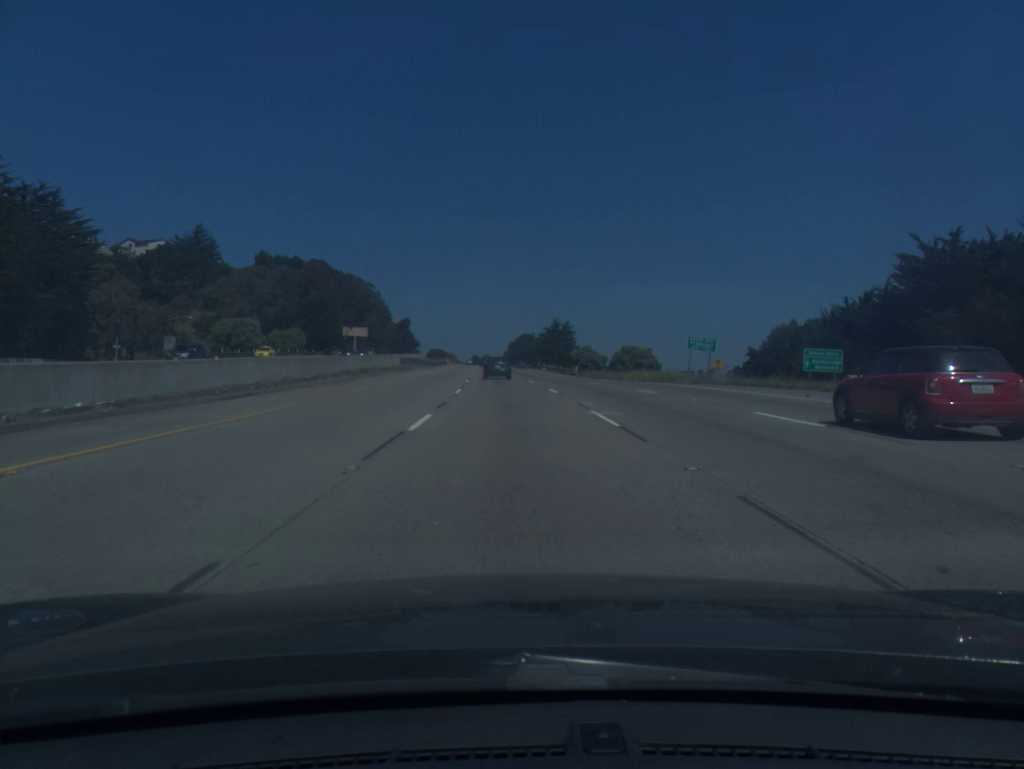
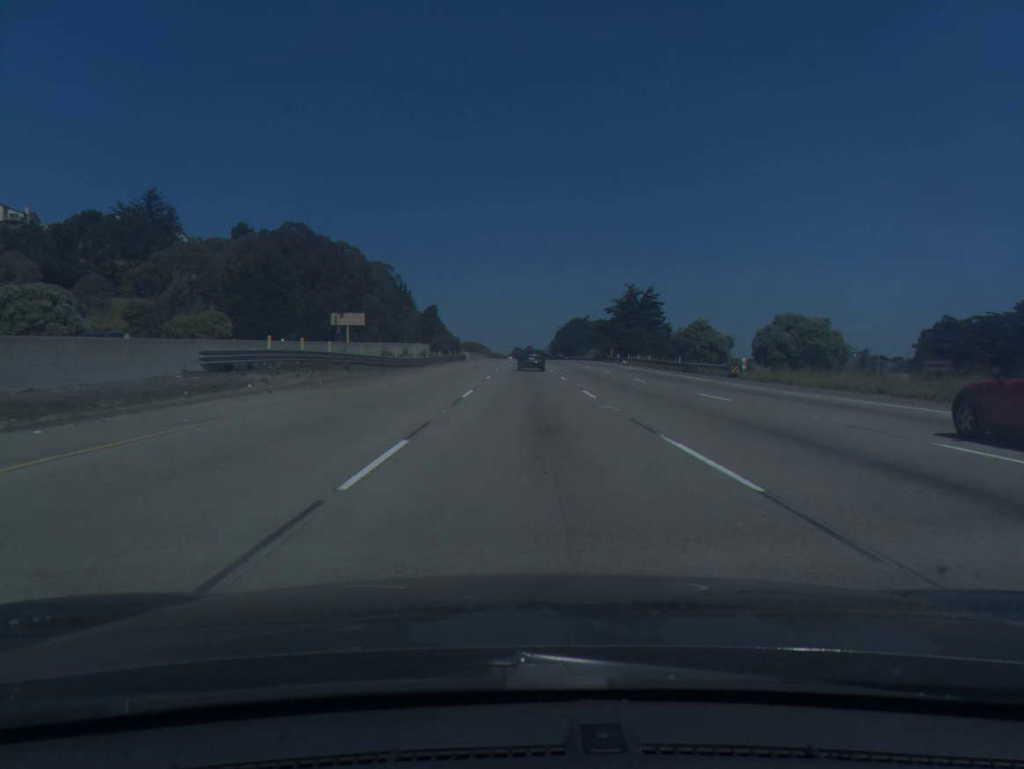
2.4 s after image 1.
(-2.3, +65.1) m; -3°
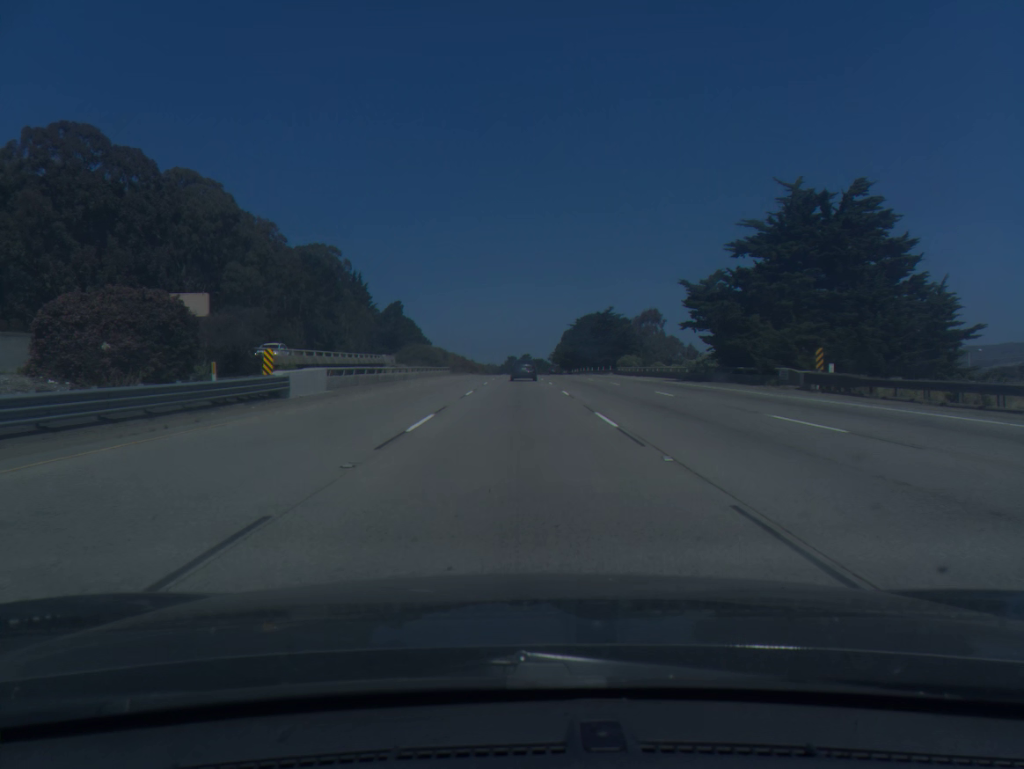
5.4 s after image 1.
(+0.5, +81.0) m; 0°
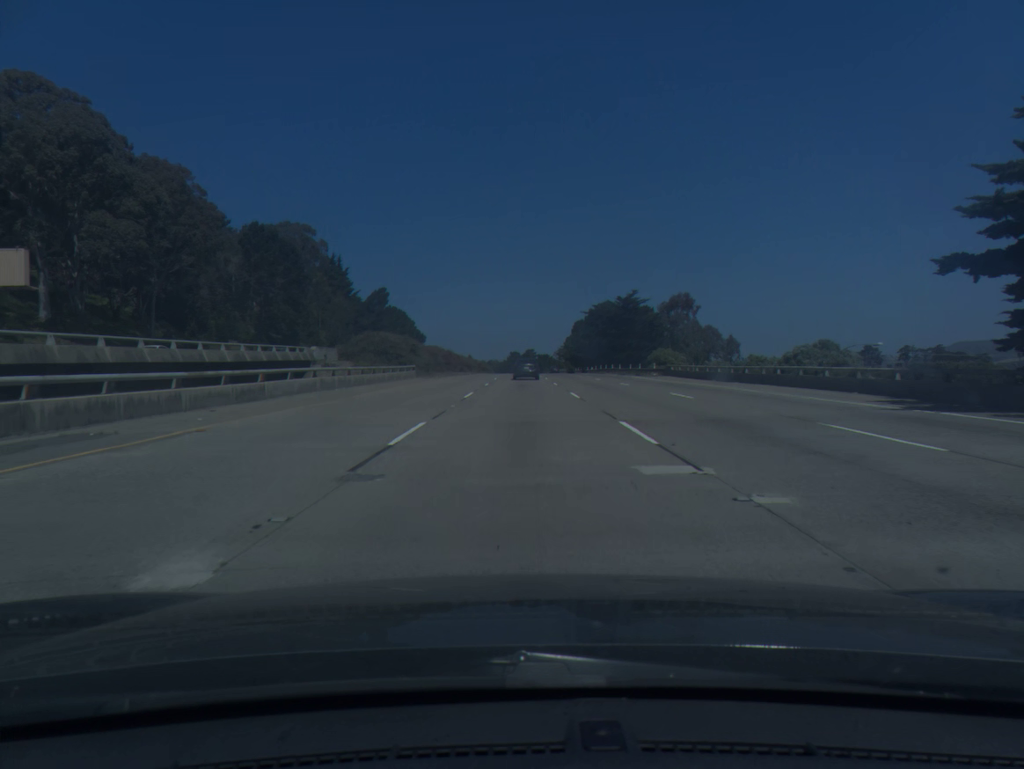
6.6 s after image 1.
(-0.1, +32.1) m; 0°
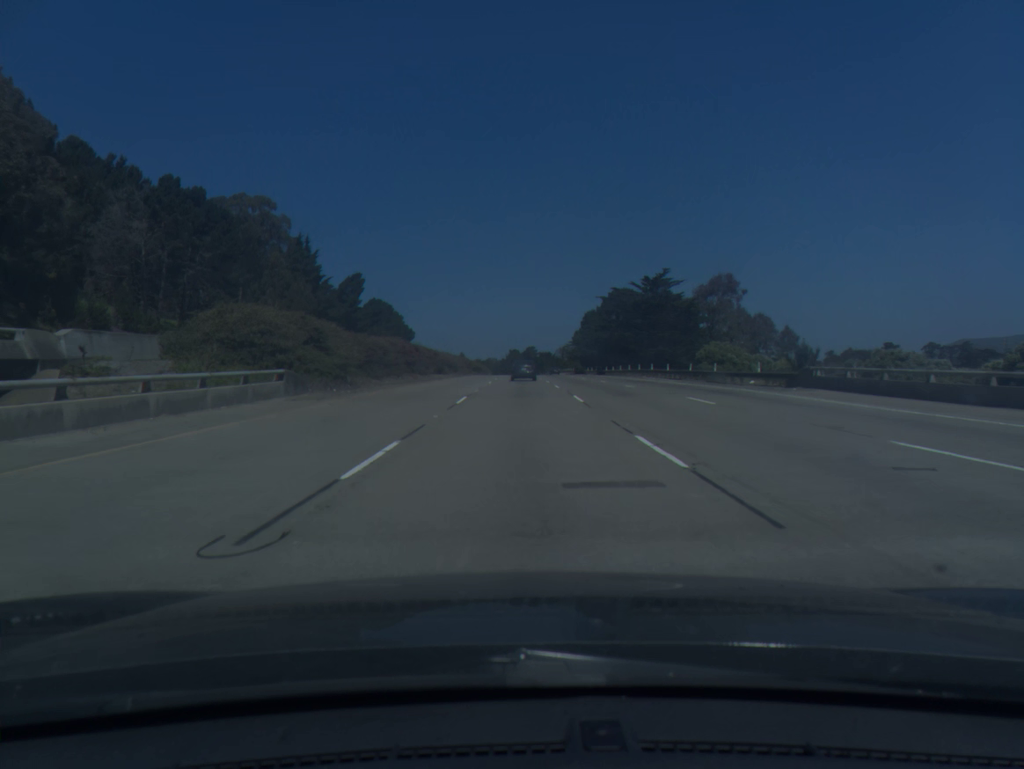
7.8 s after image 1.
(0.0, +32.2) m; 0°
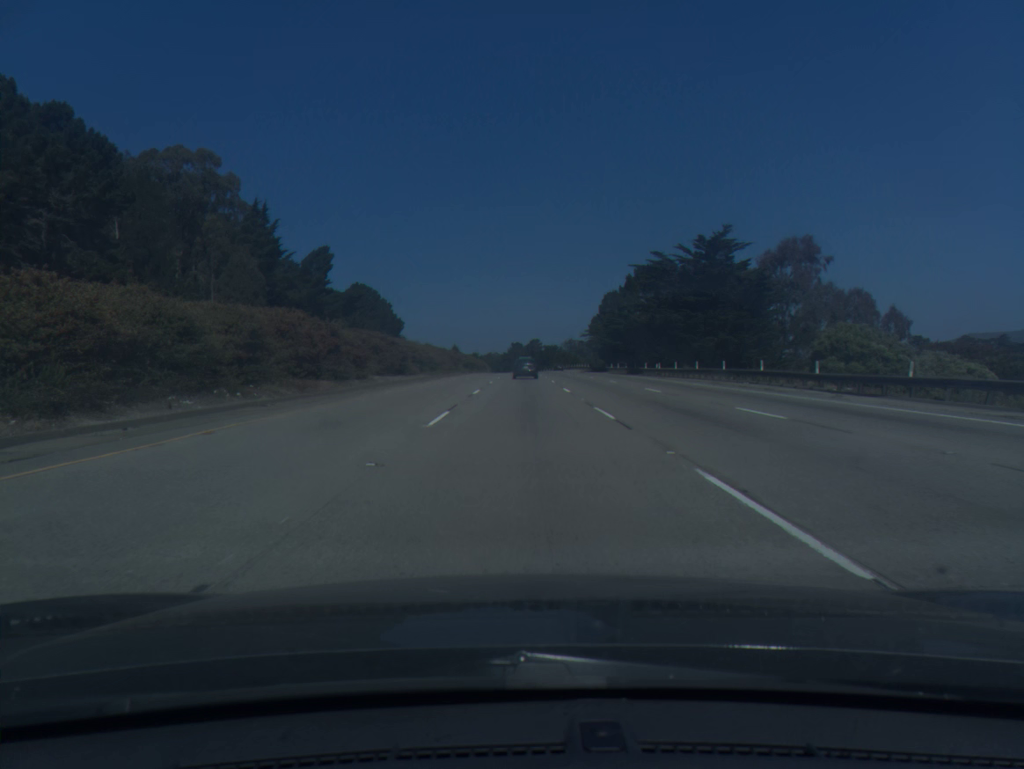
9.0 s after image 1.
(-0.1, +32.3) m; 0°
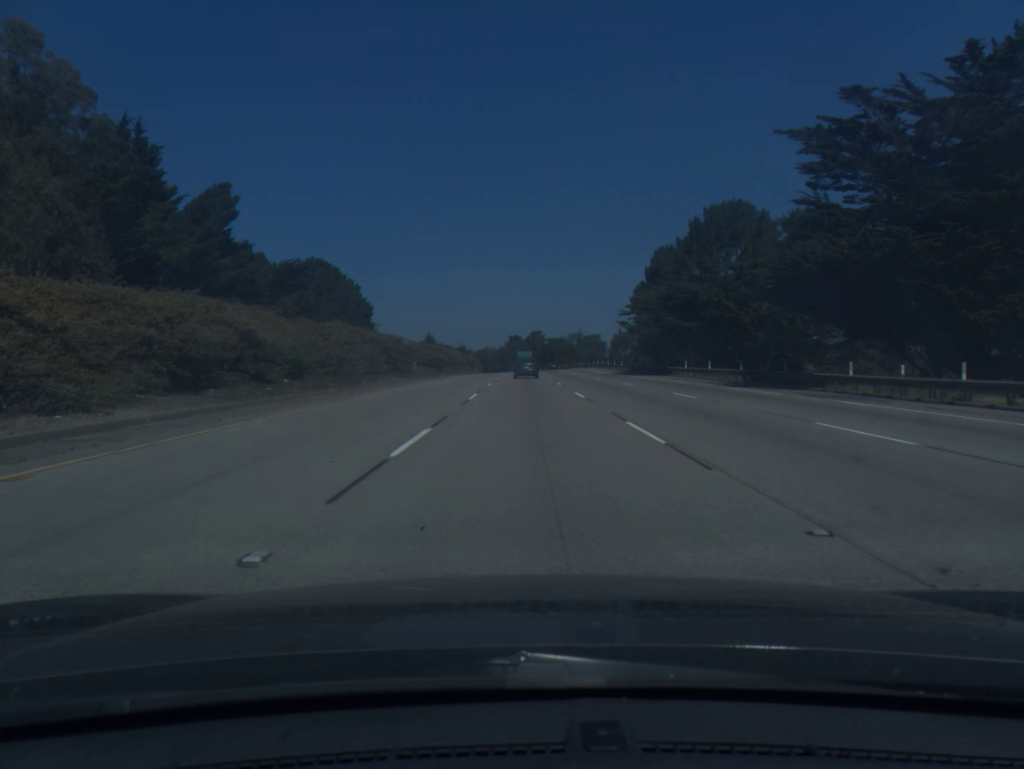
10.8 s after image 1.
(0.0, +48.8) m; 0°
